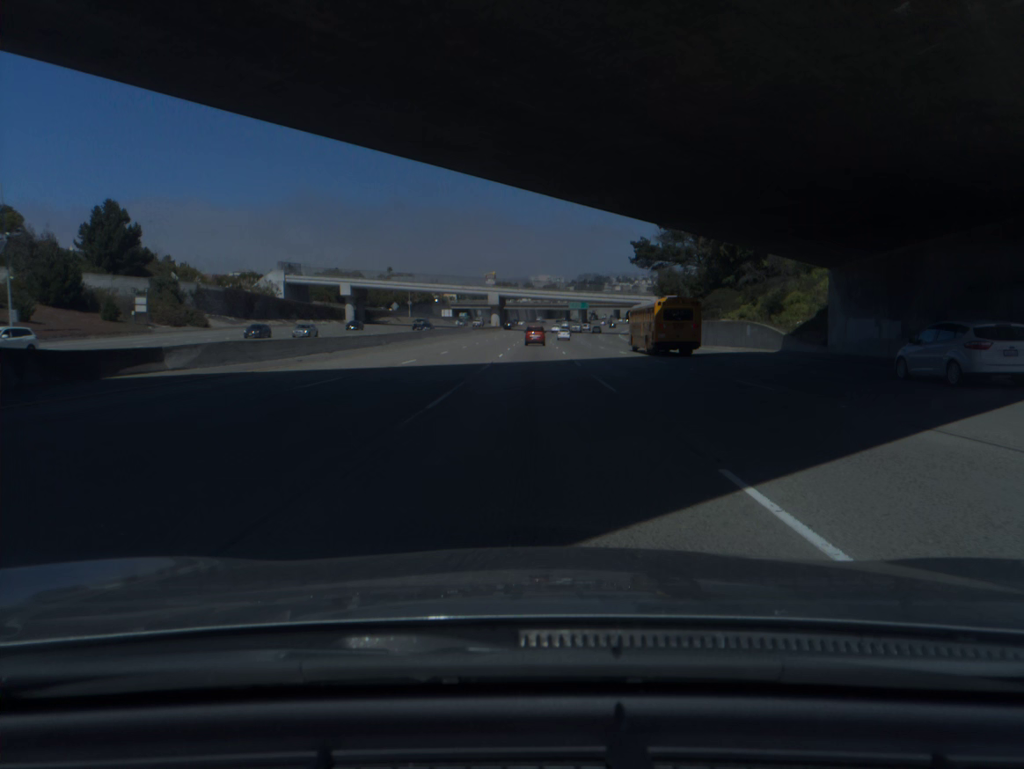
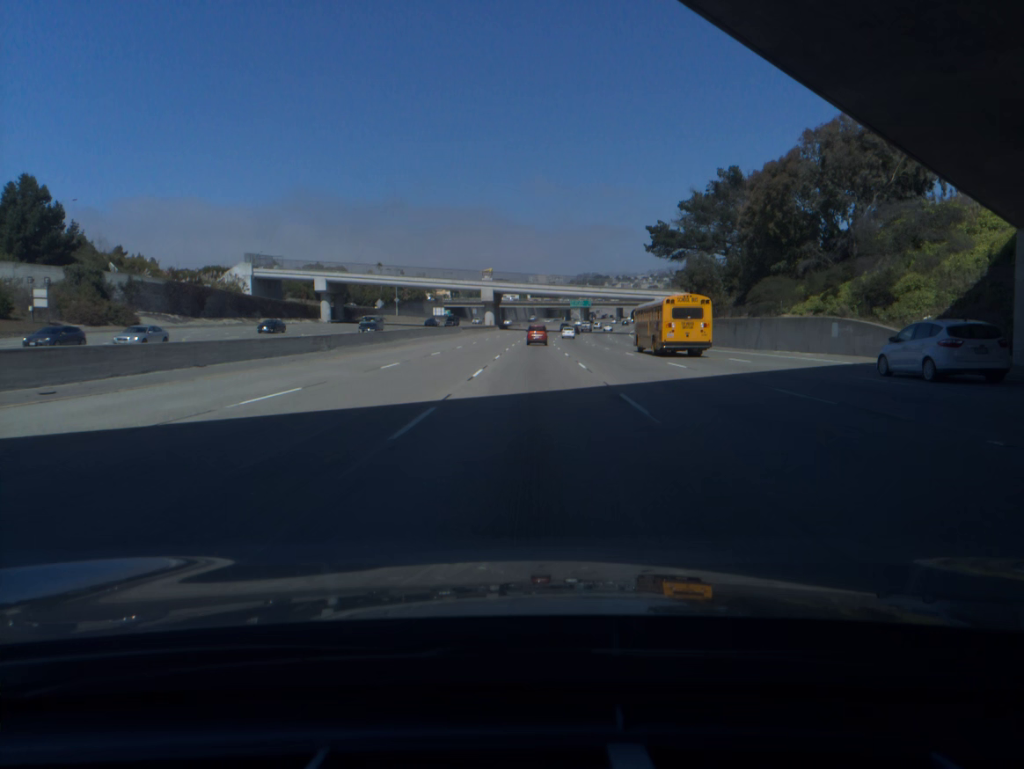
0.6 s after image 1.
(0.0, +18.2) m; 0°
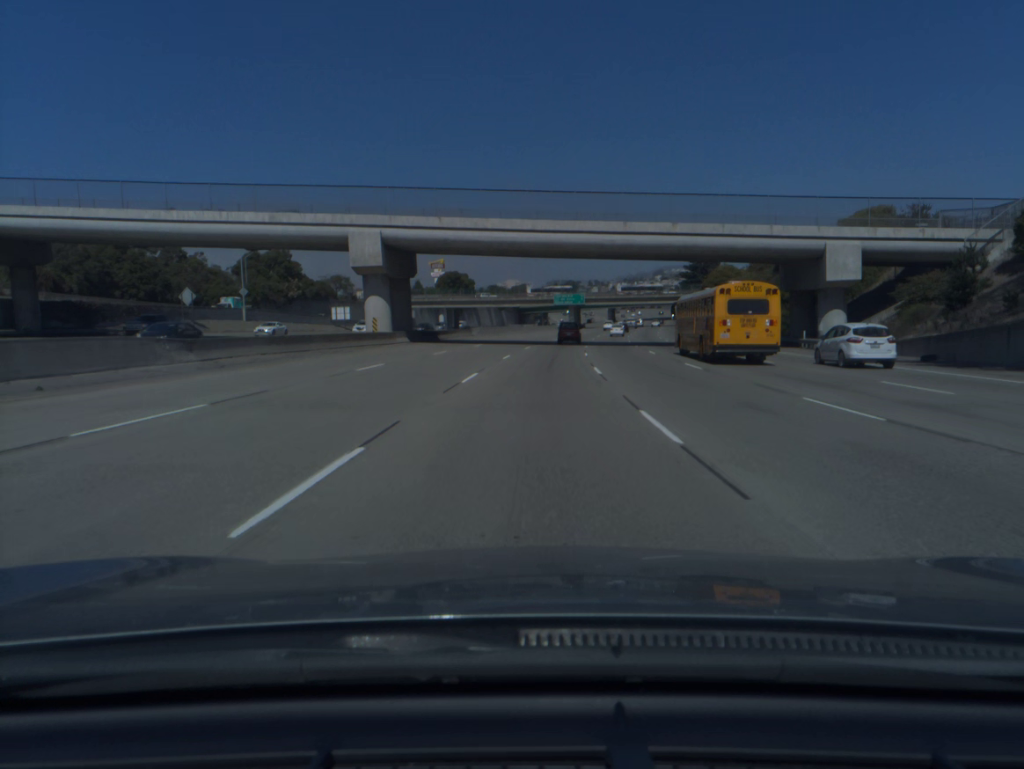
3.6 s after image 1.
(+0.7, +89.8) m; +2°
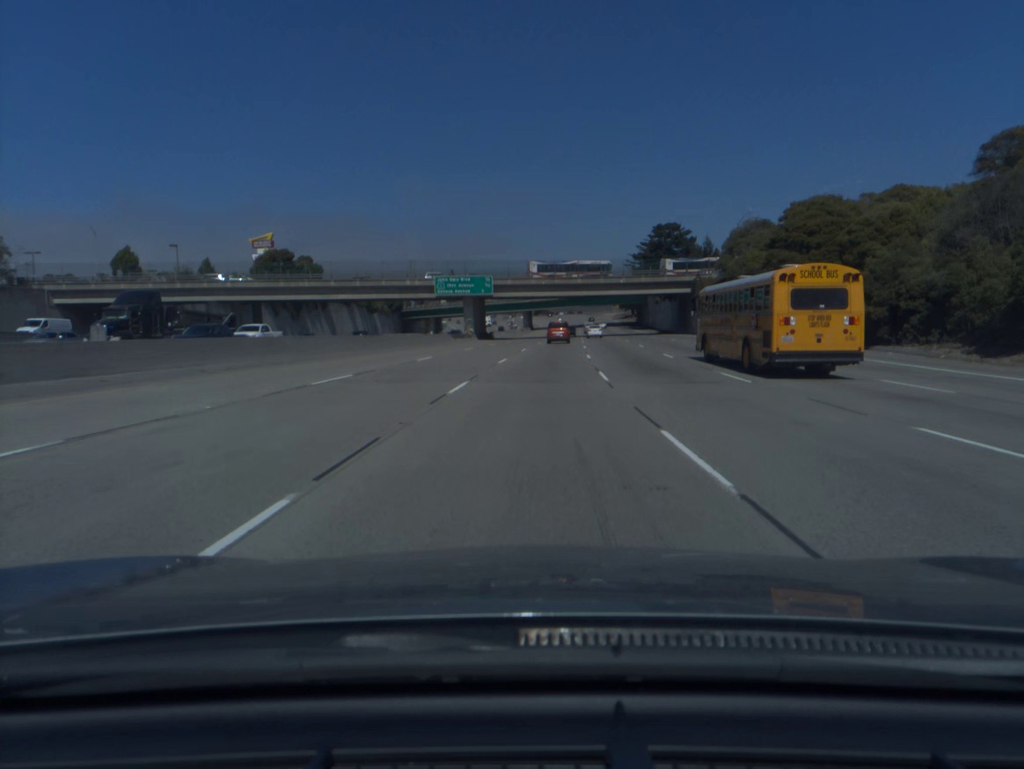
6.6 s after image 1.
(+5.4, +88.4) m; +7°
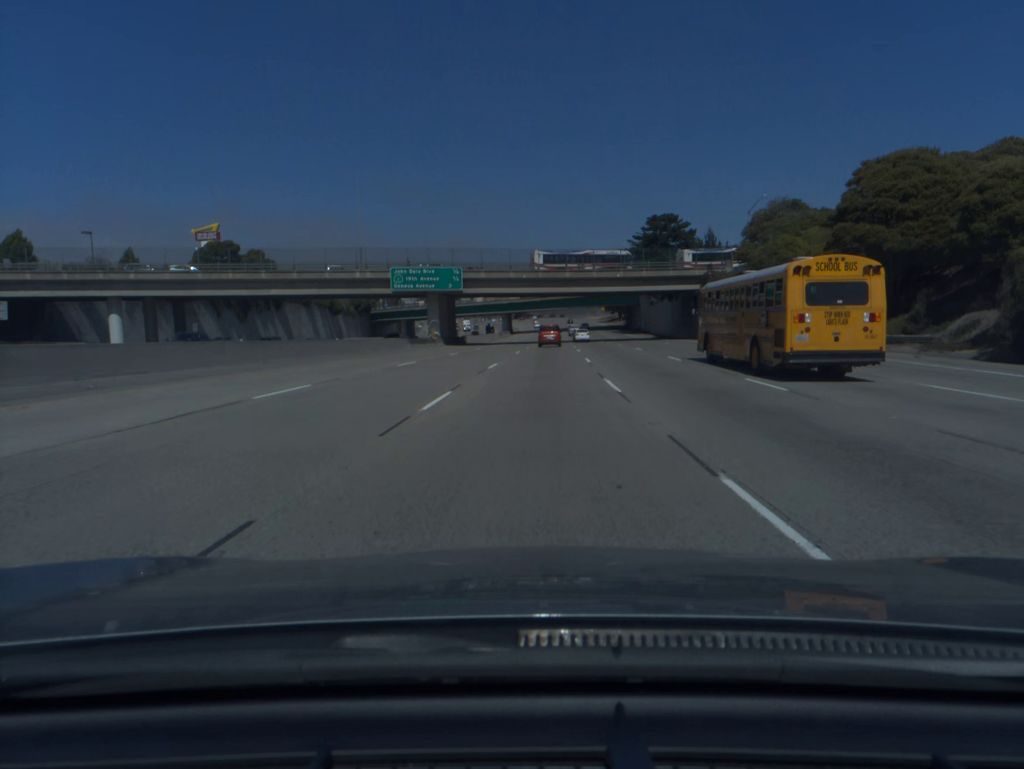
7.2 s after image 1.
(+0.2, +17.8) m; +1°
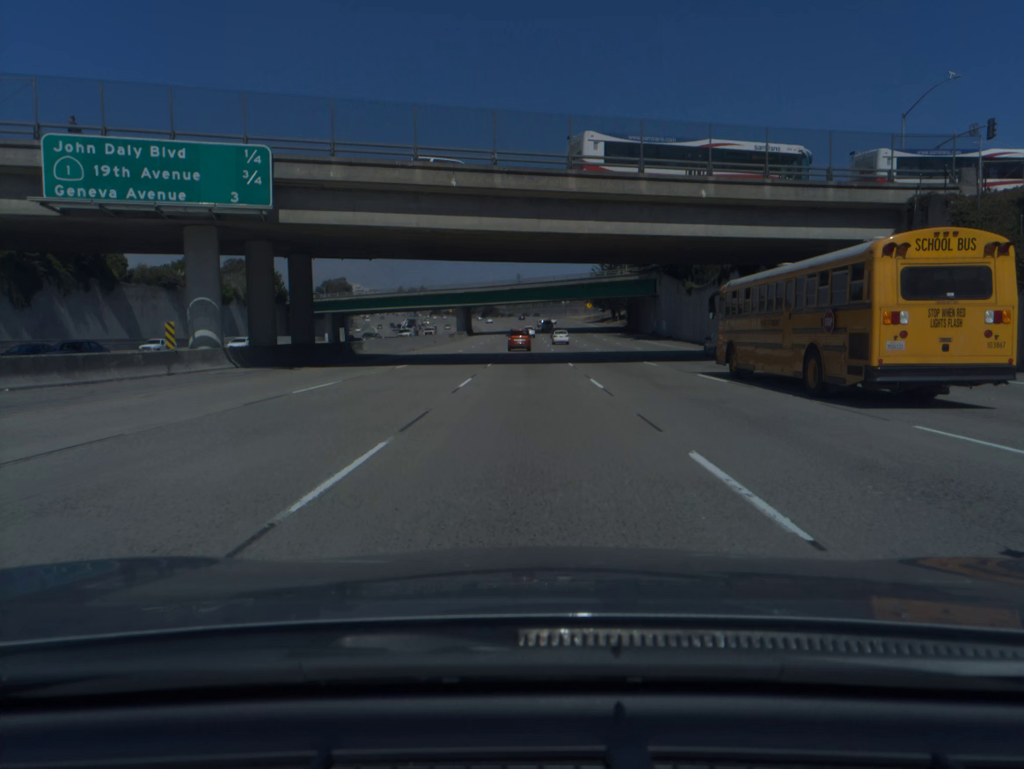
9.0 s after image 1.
(+1.3, +53.7) m; +2°
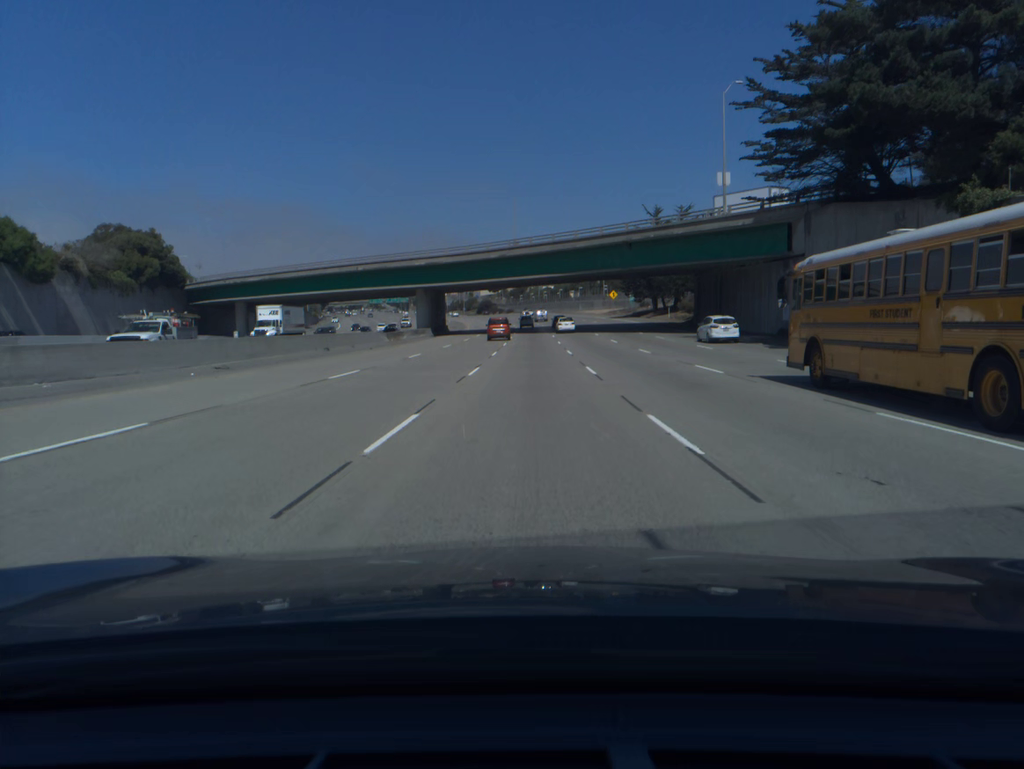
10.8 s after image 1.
(-0.1, +53.9) m; 0°
